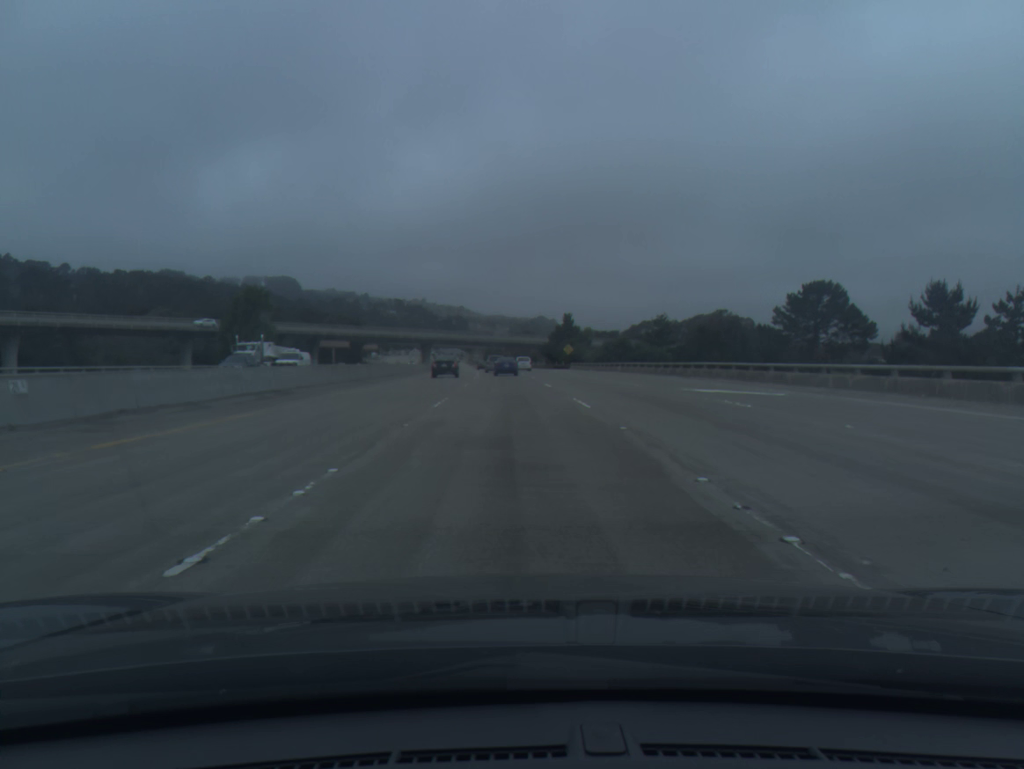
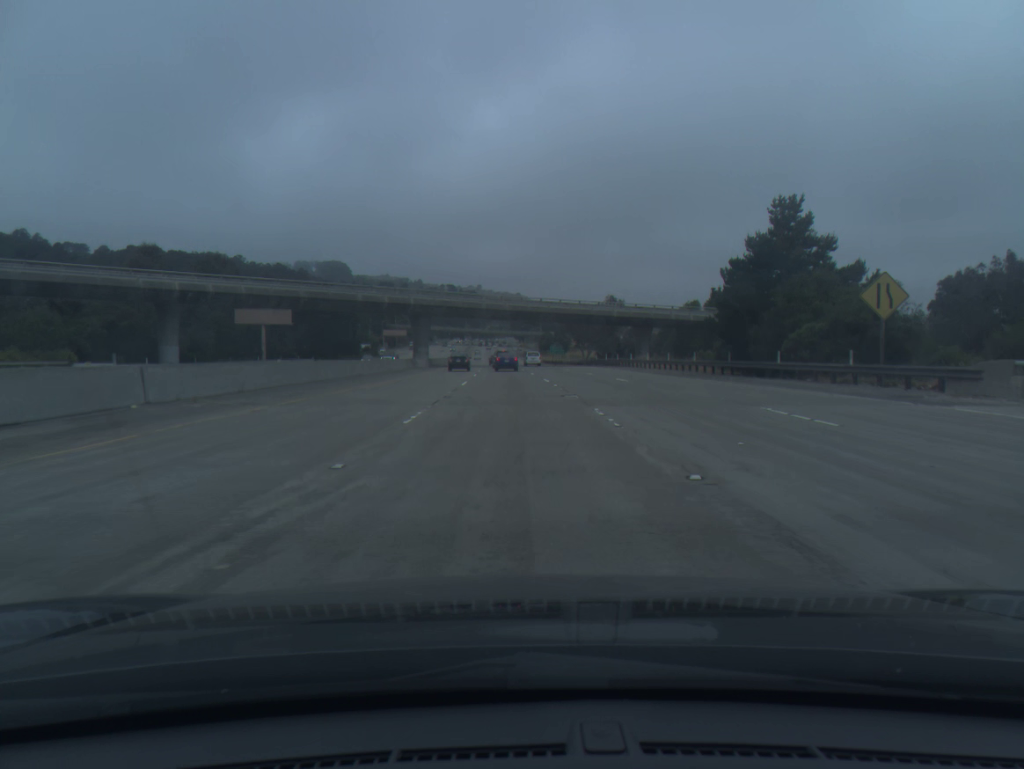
(-3.0, +93.2) m; -4°
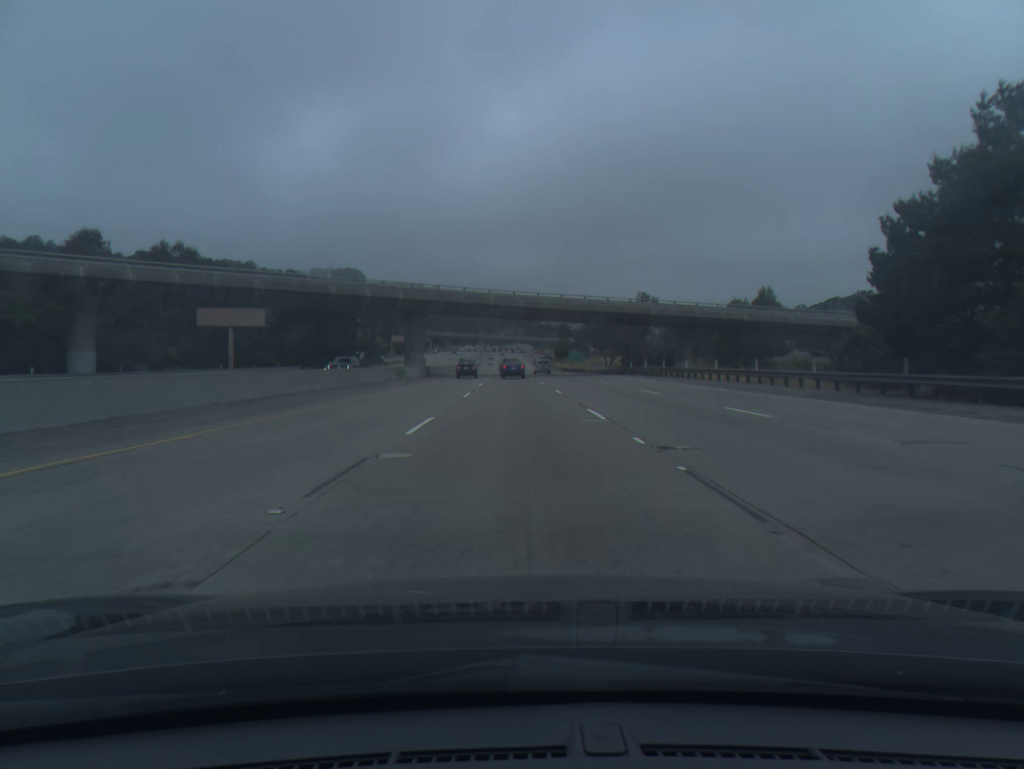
(-0.2, +18.7) m; -1°
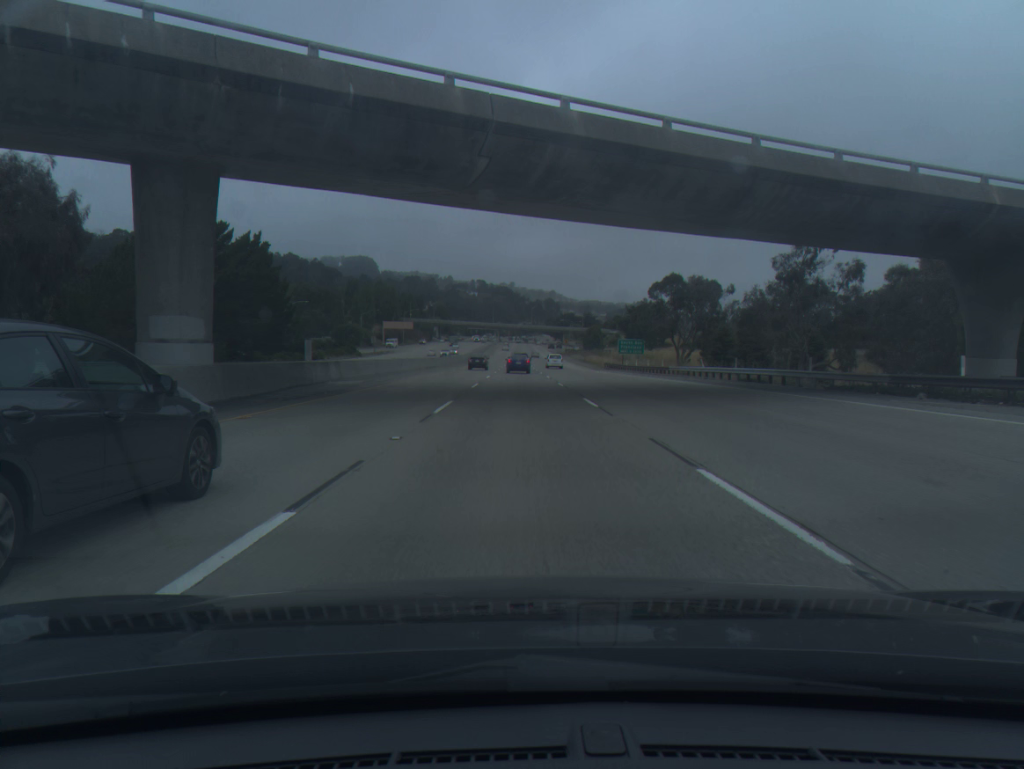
(-0.8, +56.0) m; -1°
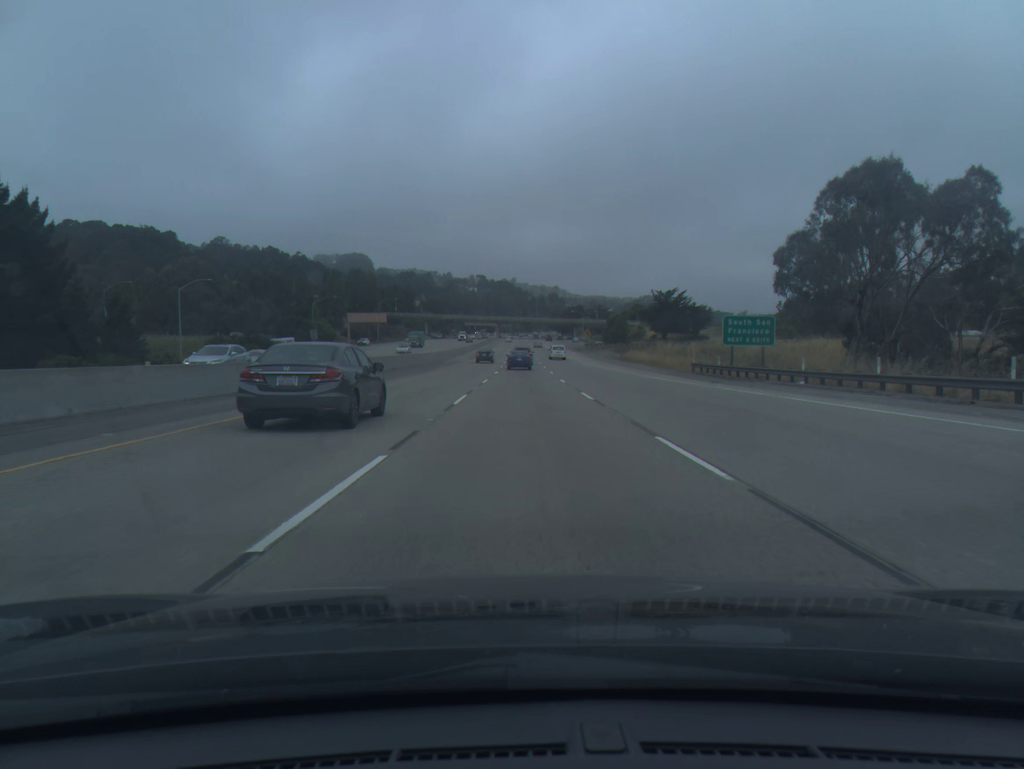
(-0.2, +55.0) m; 0°
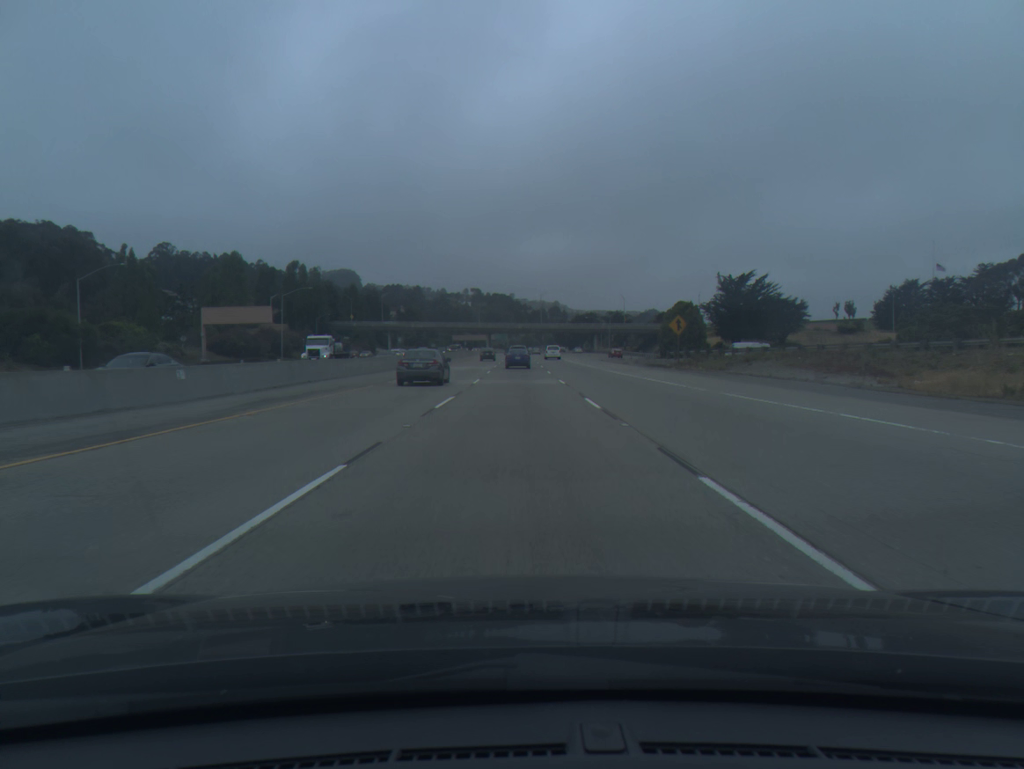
(+0.3, +90.3) m; 0°
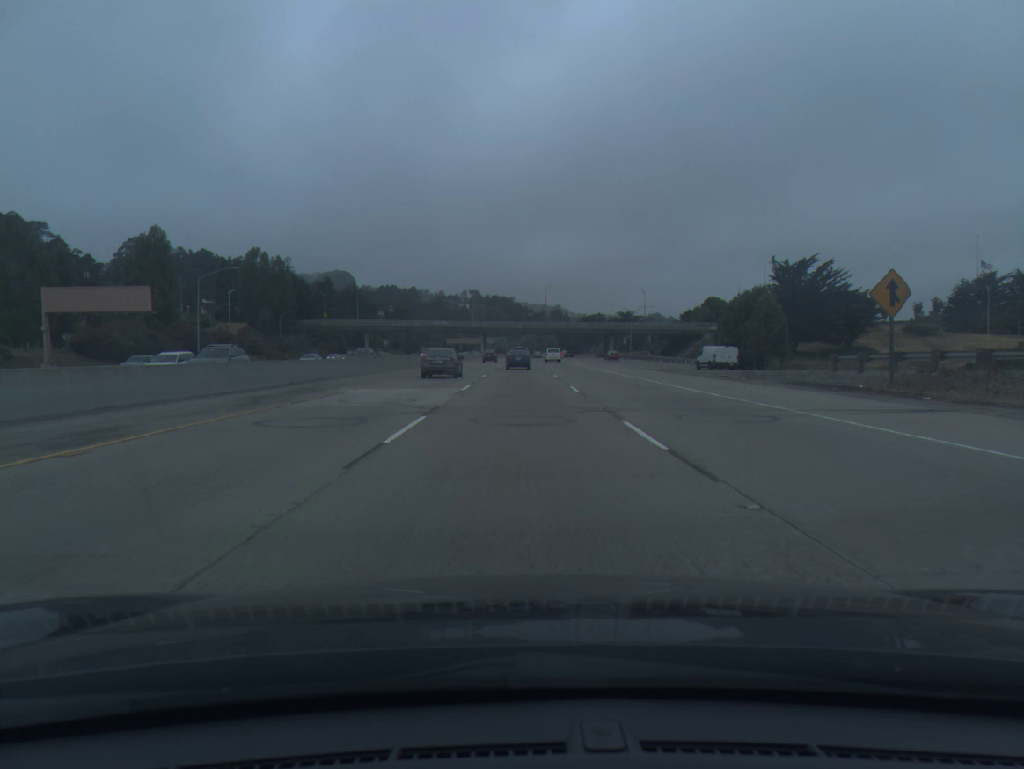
(0.0, +35.8) m; 0°
